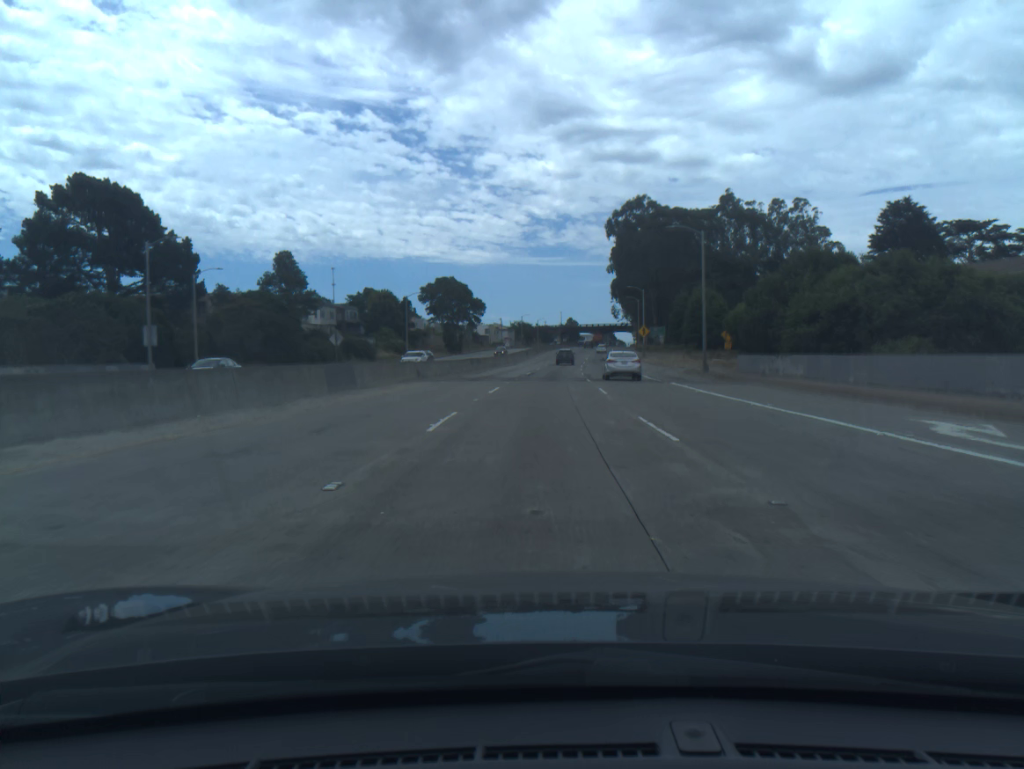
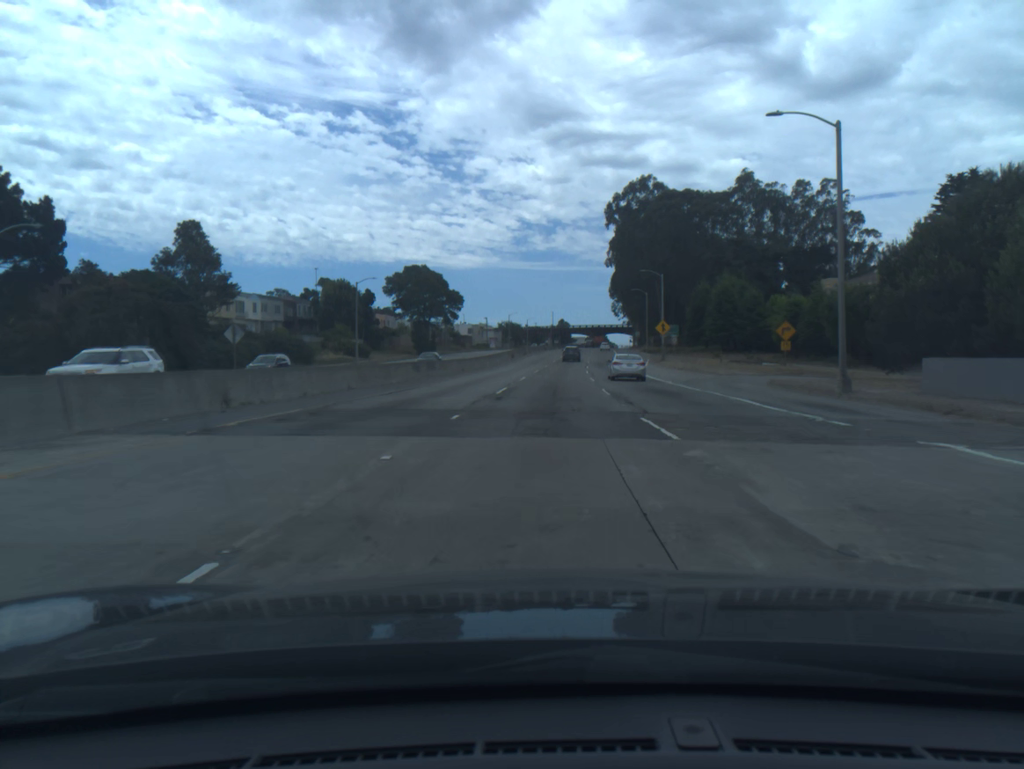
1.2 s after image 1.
(+0.2, +25.5) m; +1°
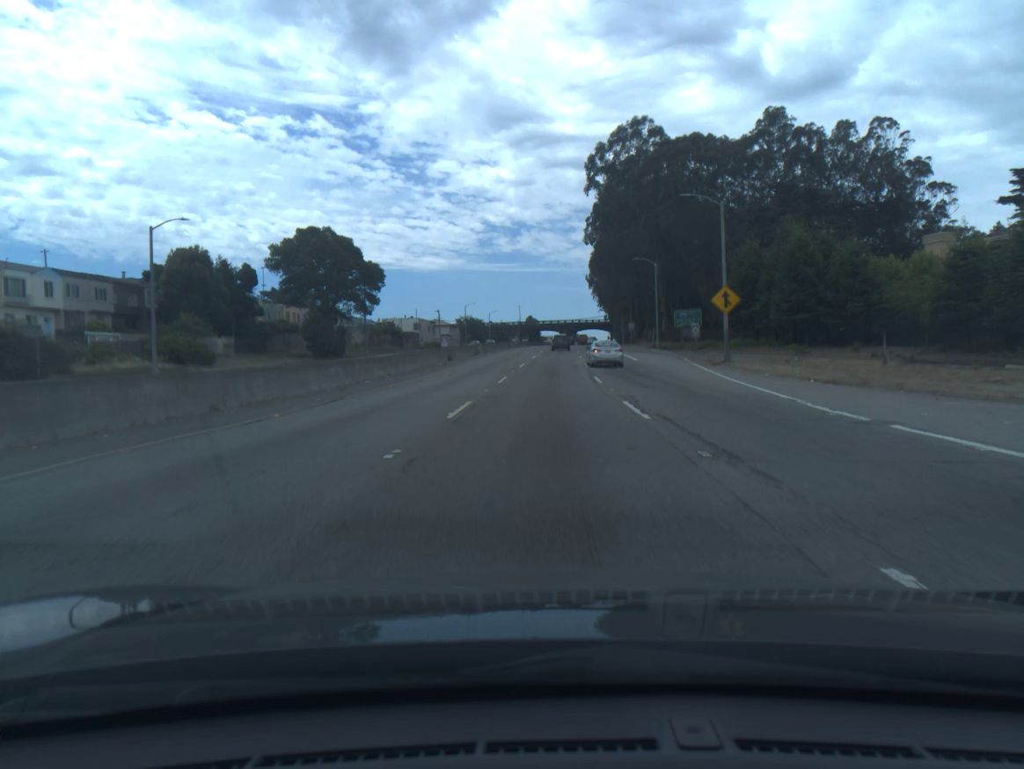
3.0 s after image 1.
(+0.6, +39.4) m; +2°
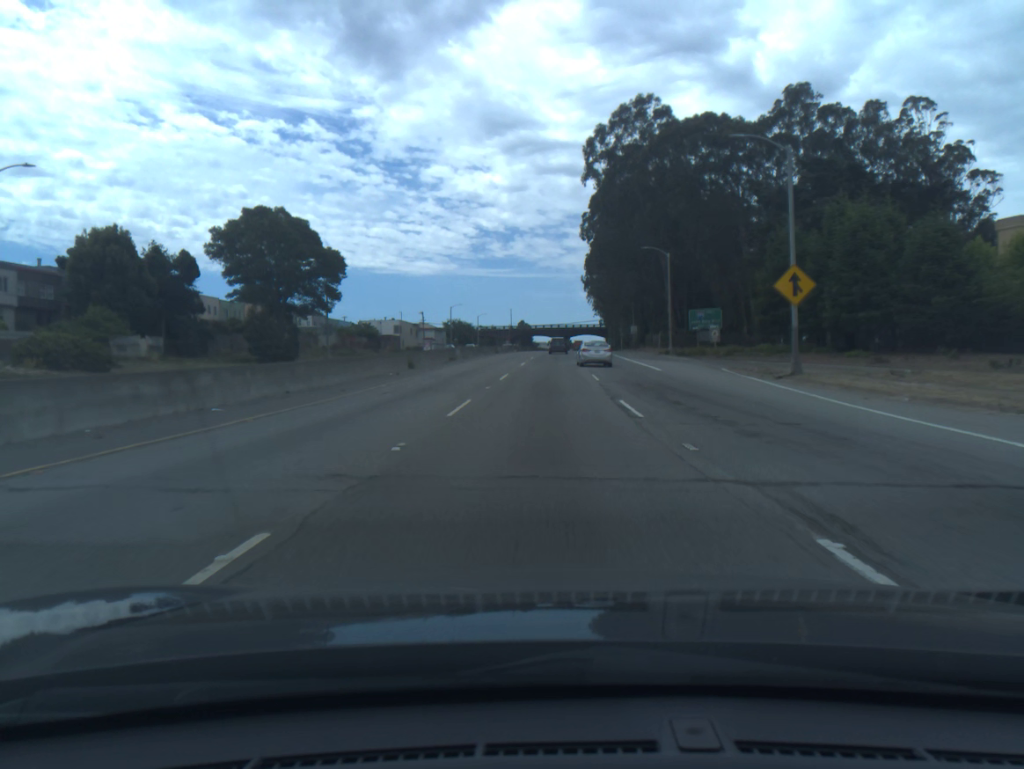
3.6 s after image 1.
(+0.1, +13.4) m; +1°
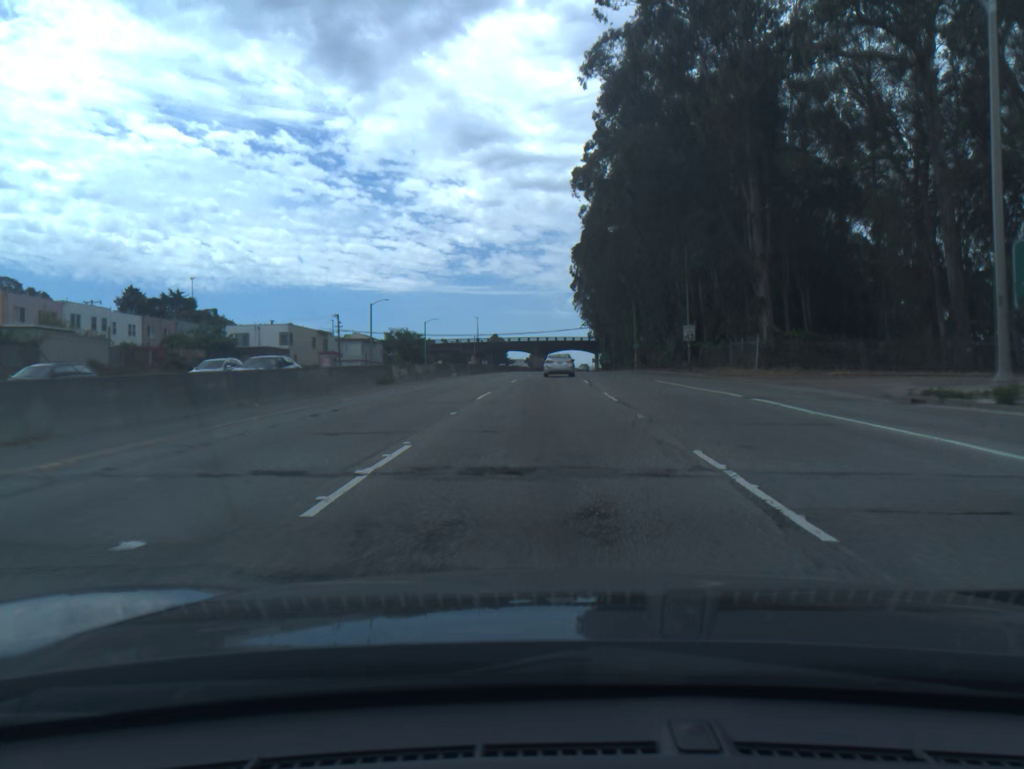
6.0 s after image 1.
(+0.8, +53.9) m; +2°
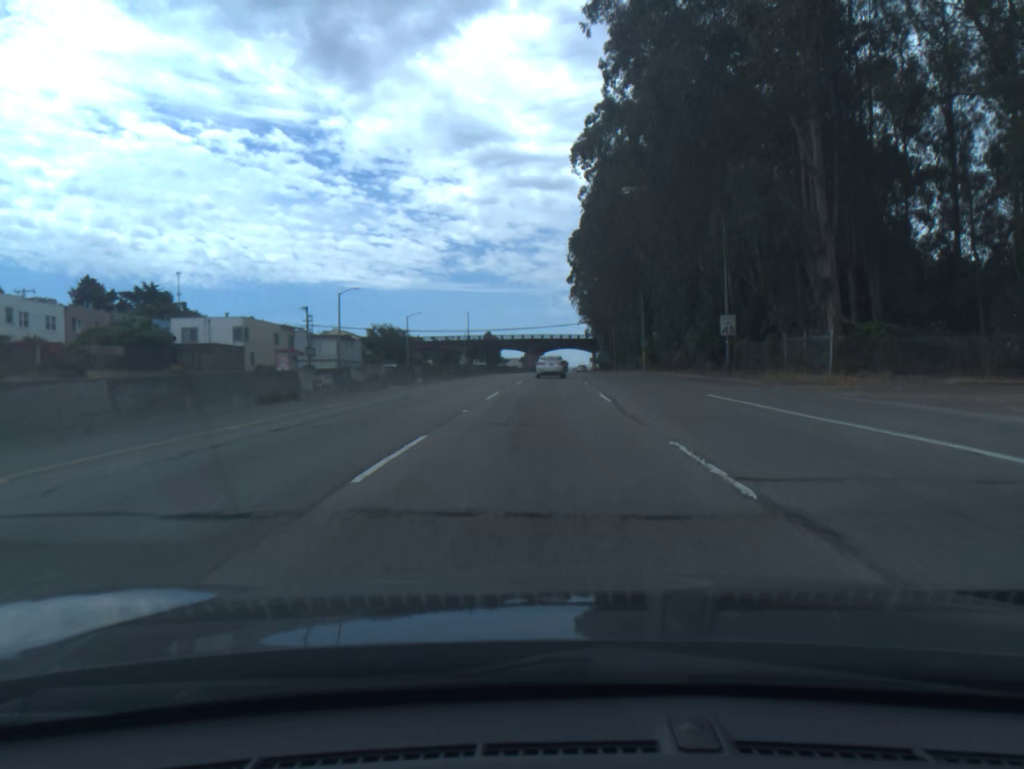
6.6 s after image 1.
(+0.1, +13.4) m; 0°
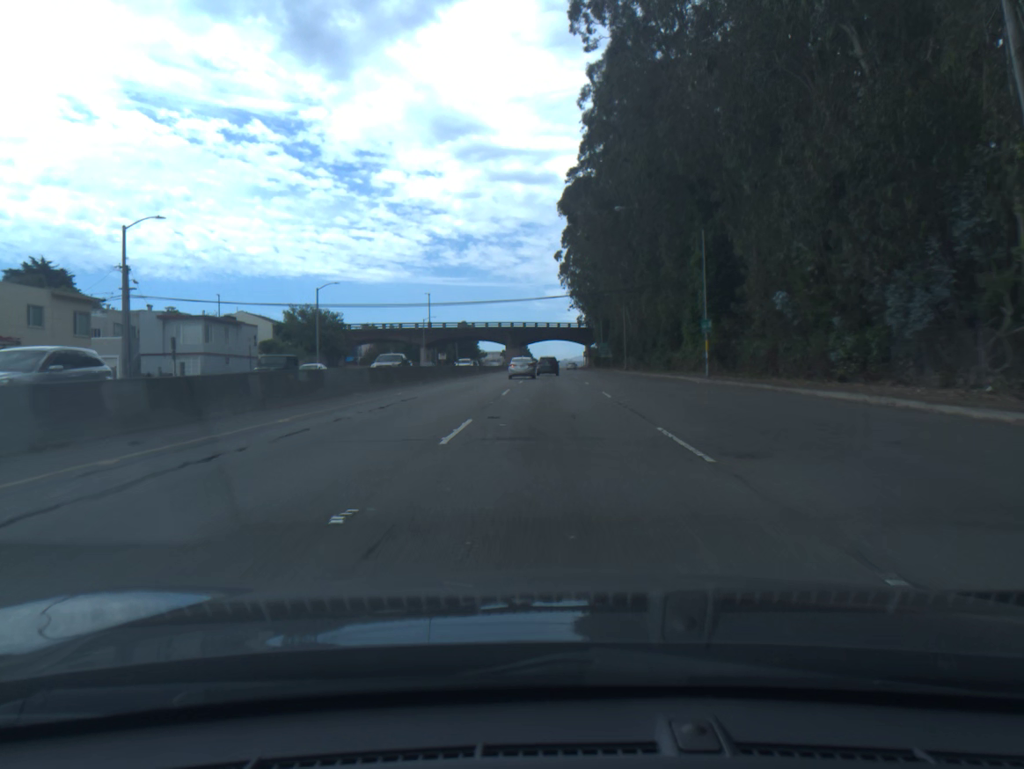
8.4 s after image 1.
(+0.4, +40.4) m; +1°
